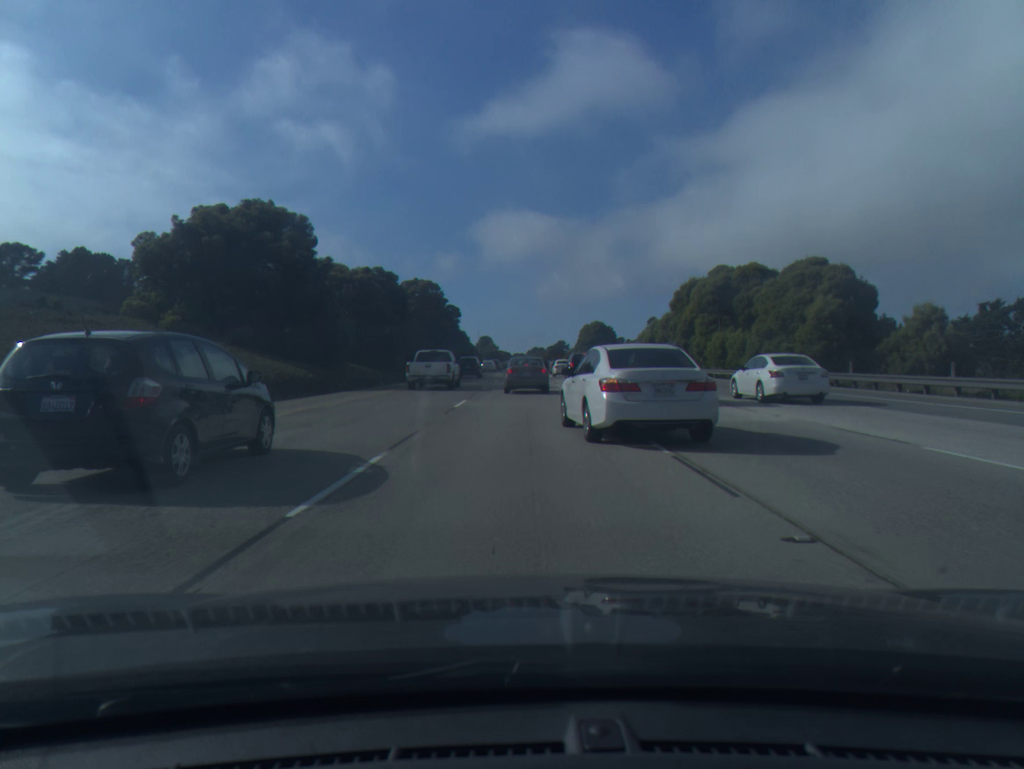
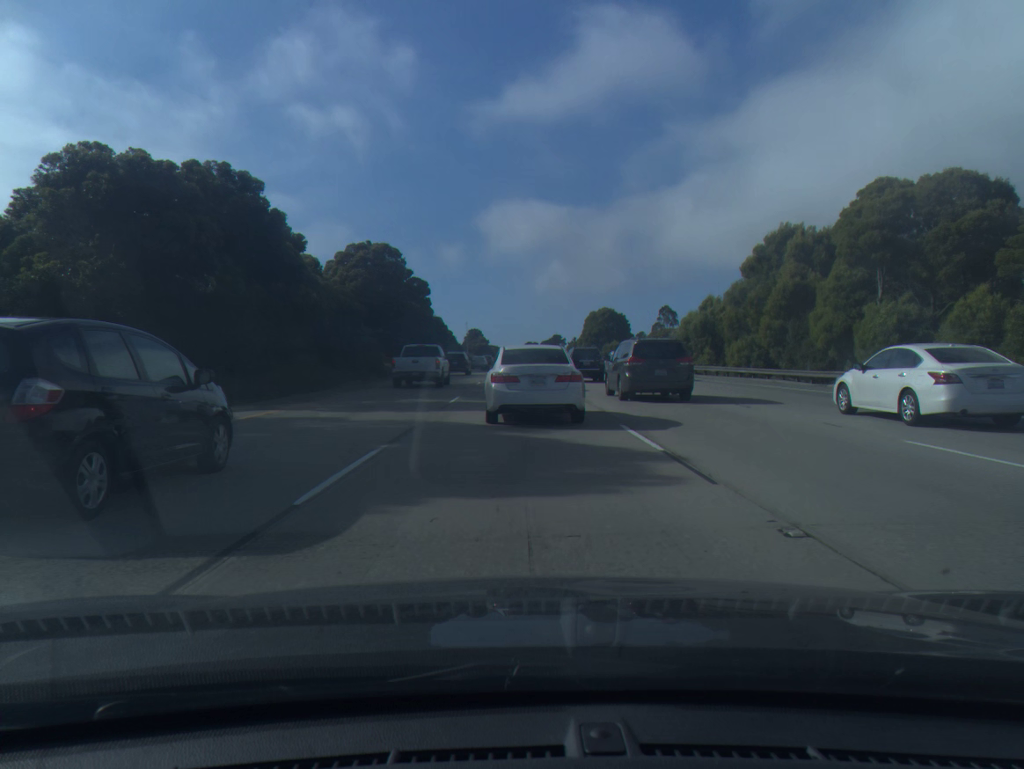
(+0.1, +28.9) m; 0°
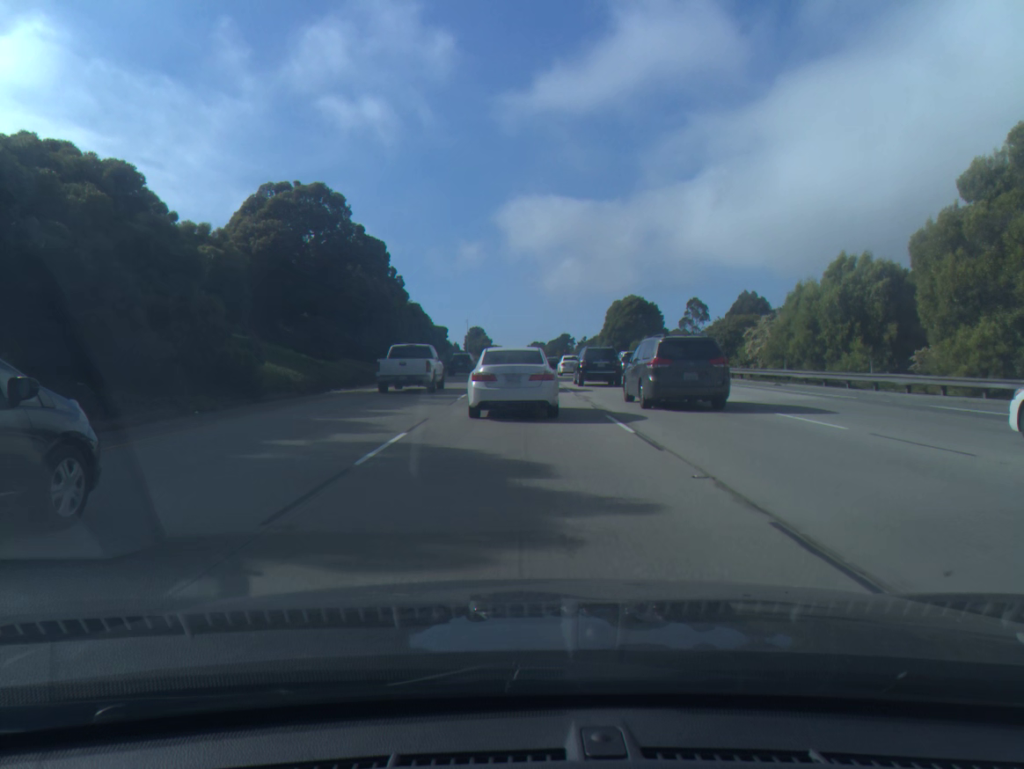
(0.0, +26.8) m; 0°
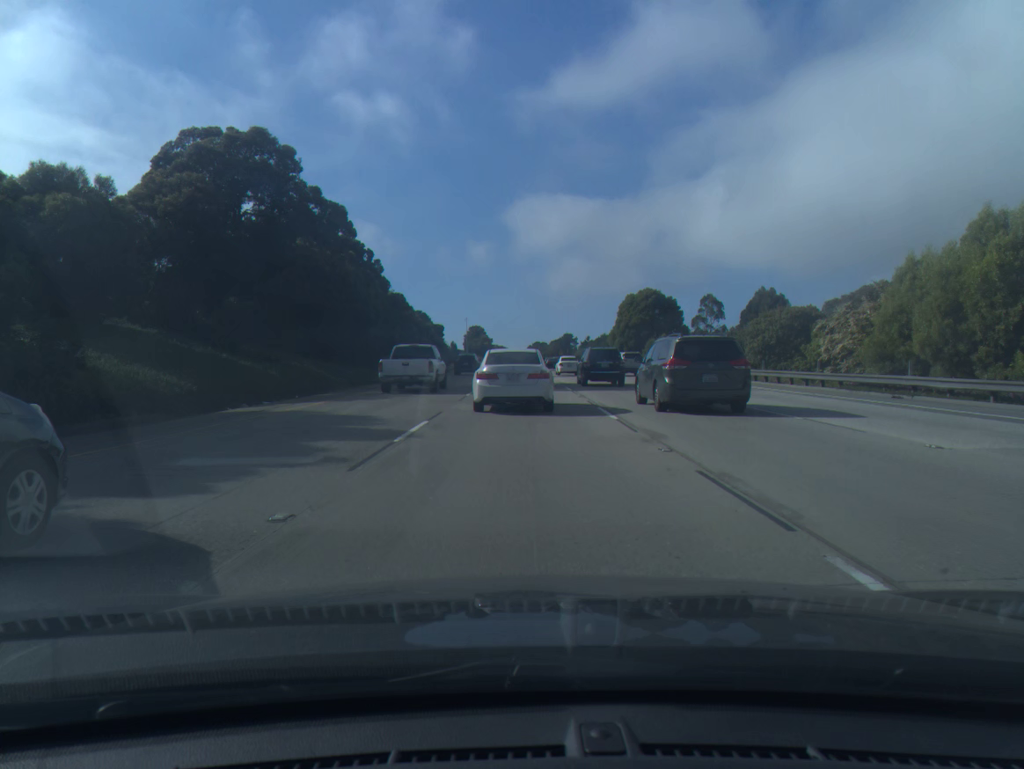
(0.0, +12.1) m; 0°
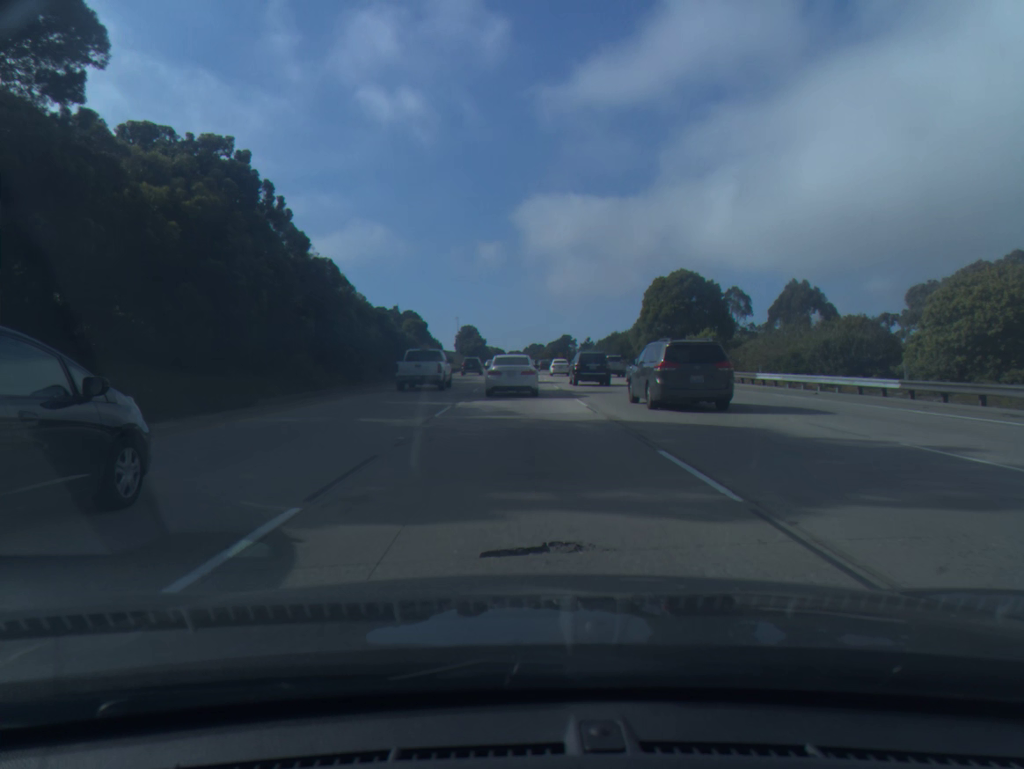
(+0.1, +23.4) m; 0°
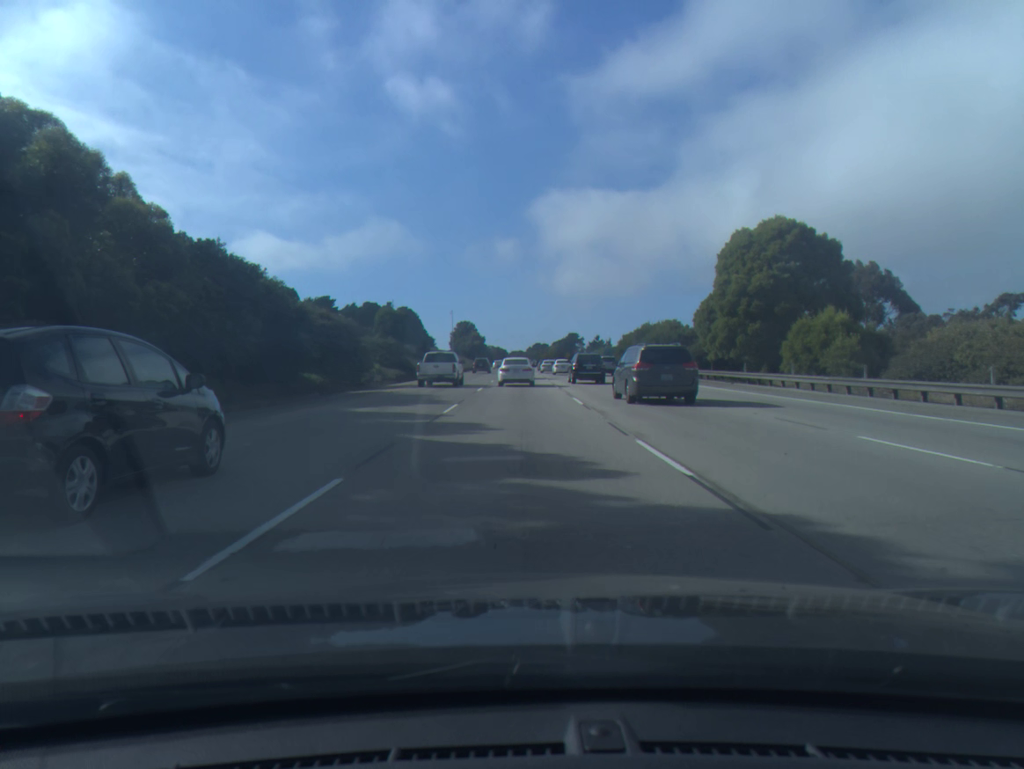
(0.0, +27.2) m; 0°
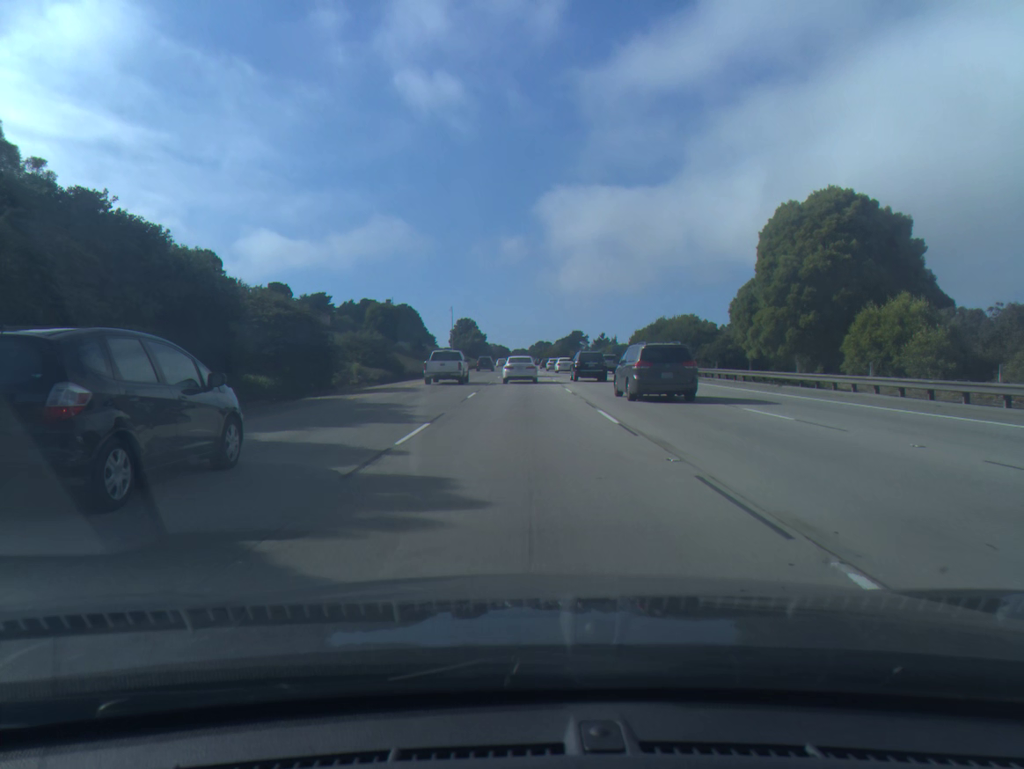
(0.0, +7.6) m; 0°
